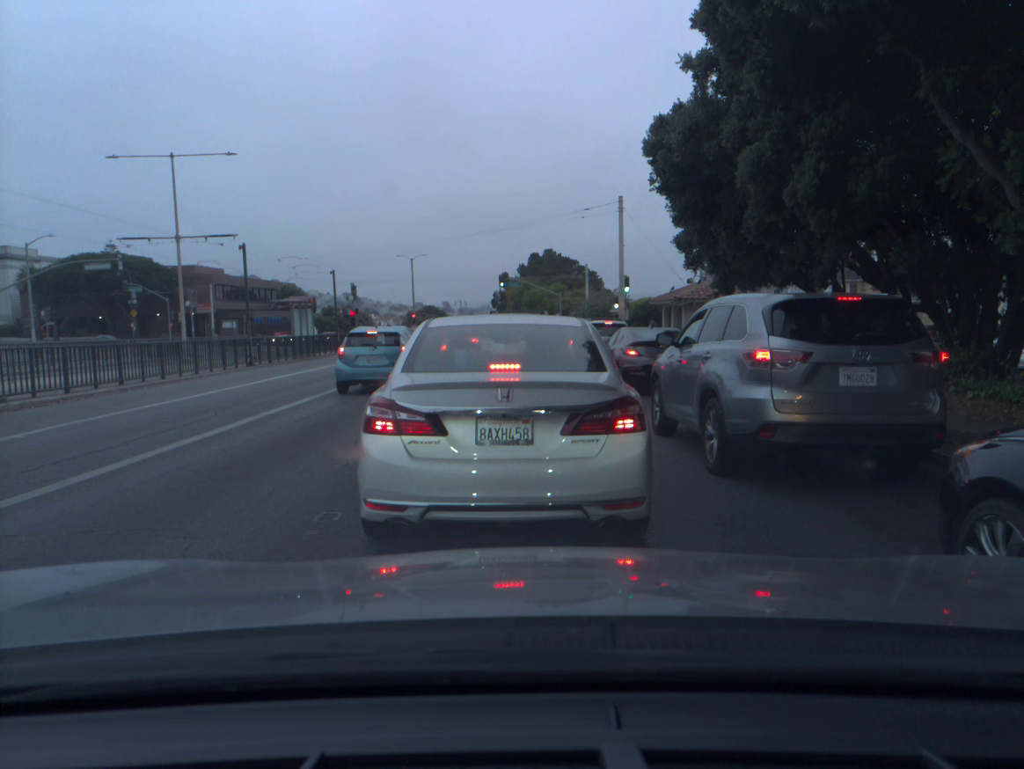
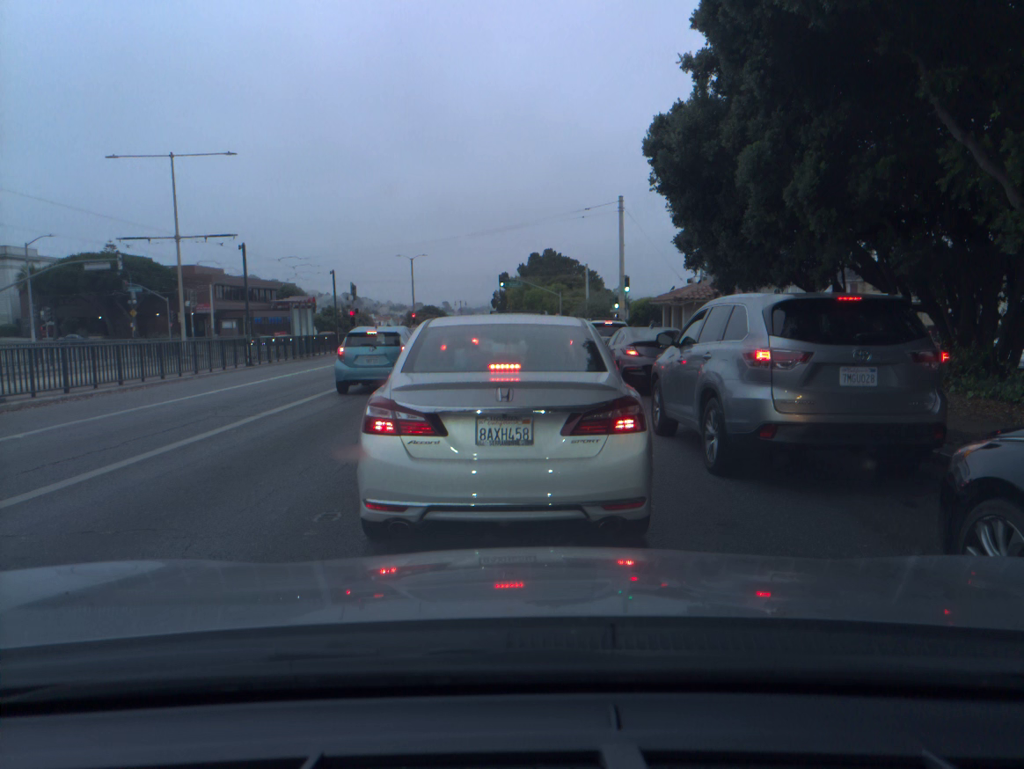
(0.0, 0.0) m; 0°
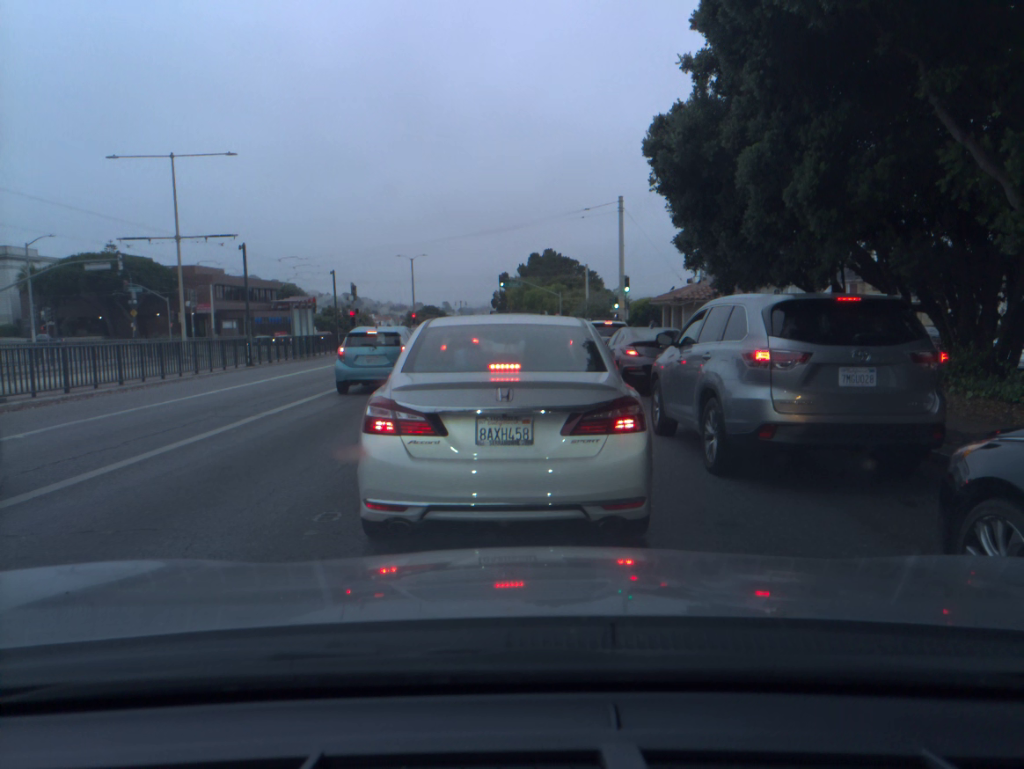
(0.0, 0.0) m; 0°
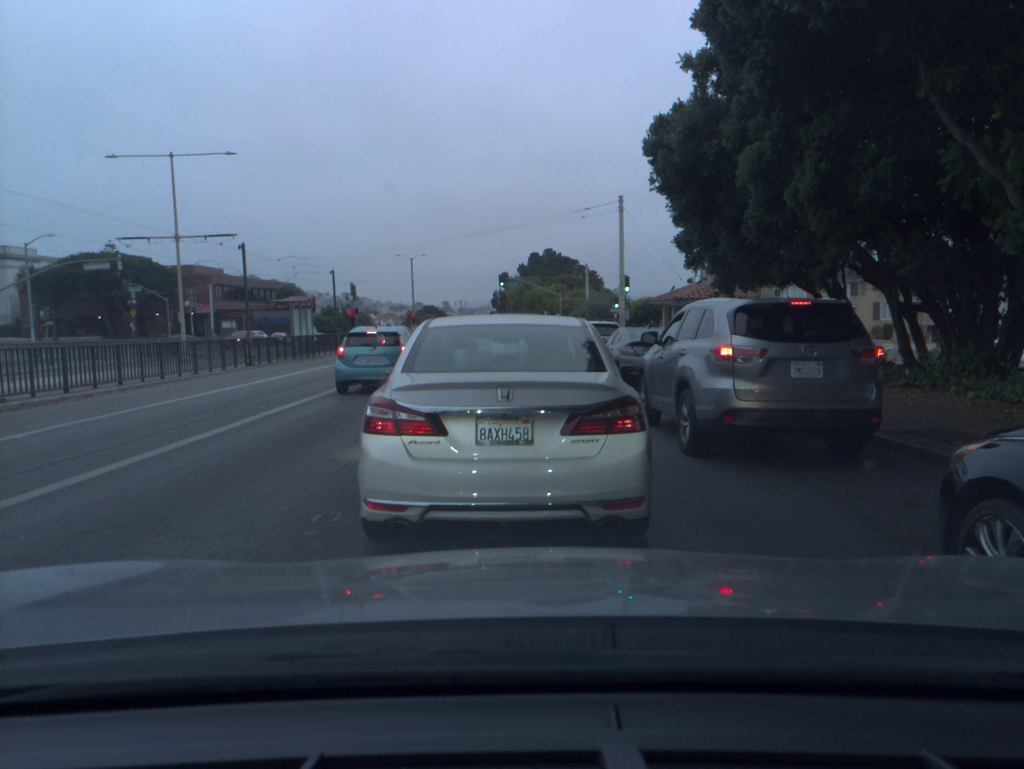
(0.0, 0.0) m; 0°
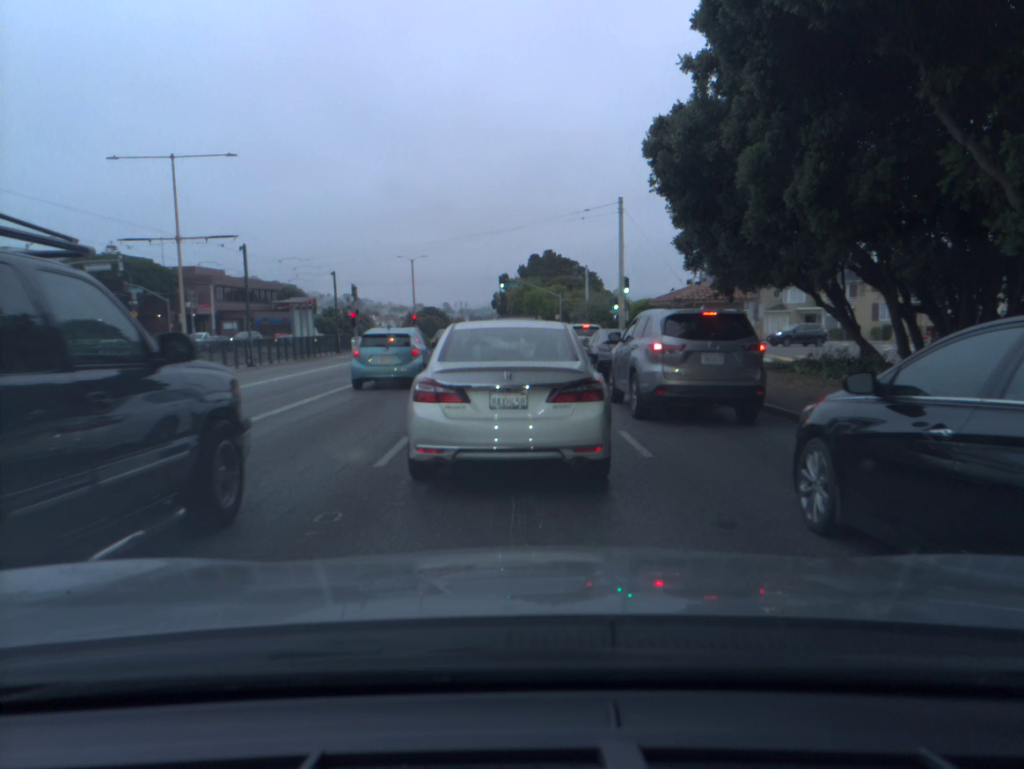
(0.0, 0.0) m; 0°
